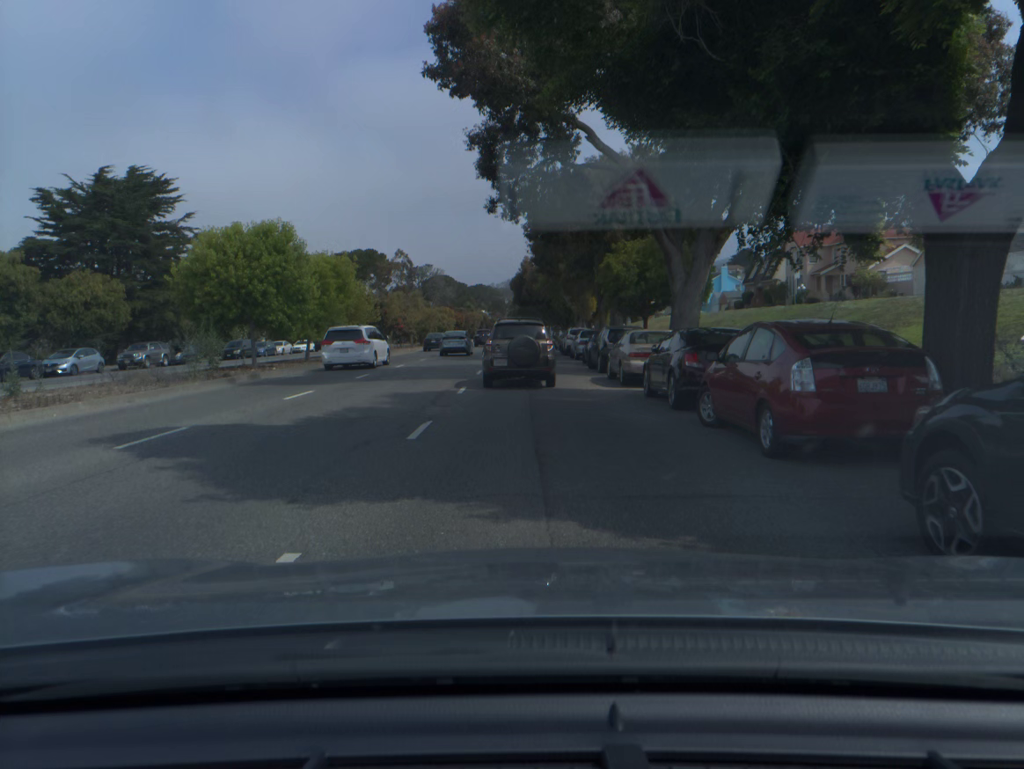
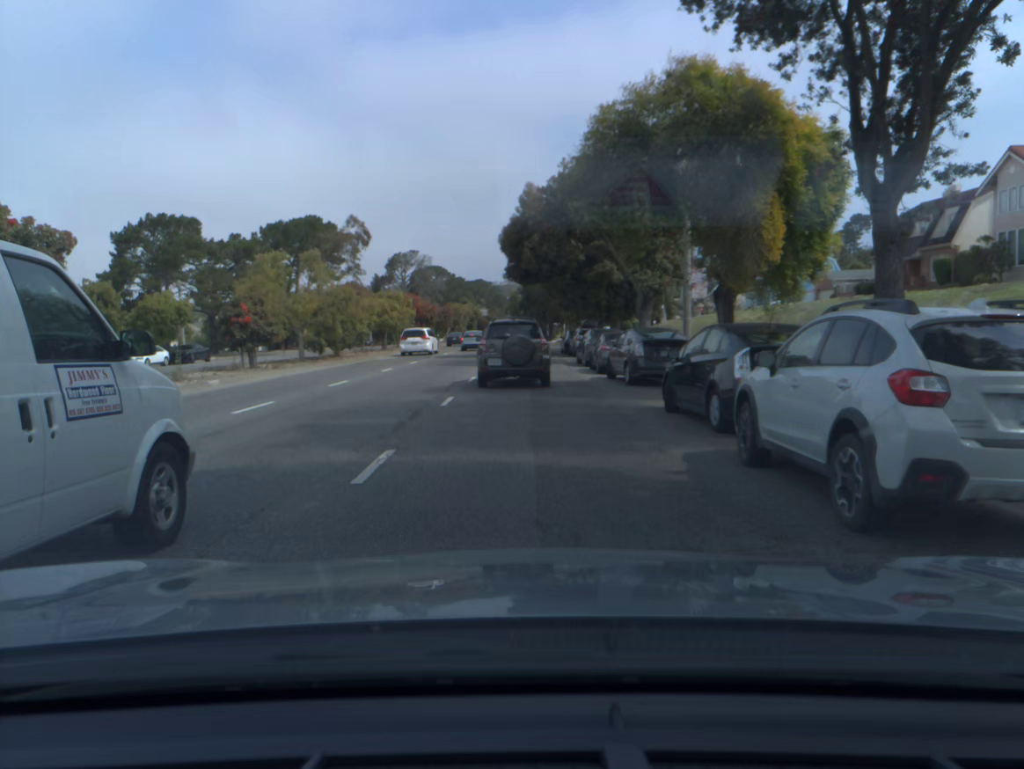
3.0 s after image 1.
(0.0, +39.0) m; 0°
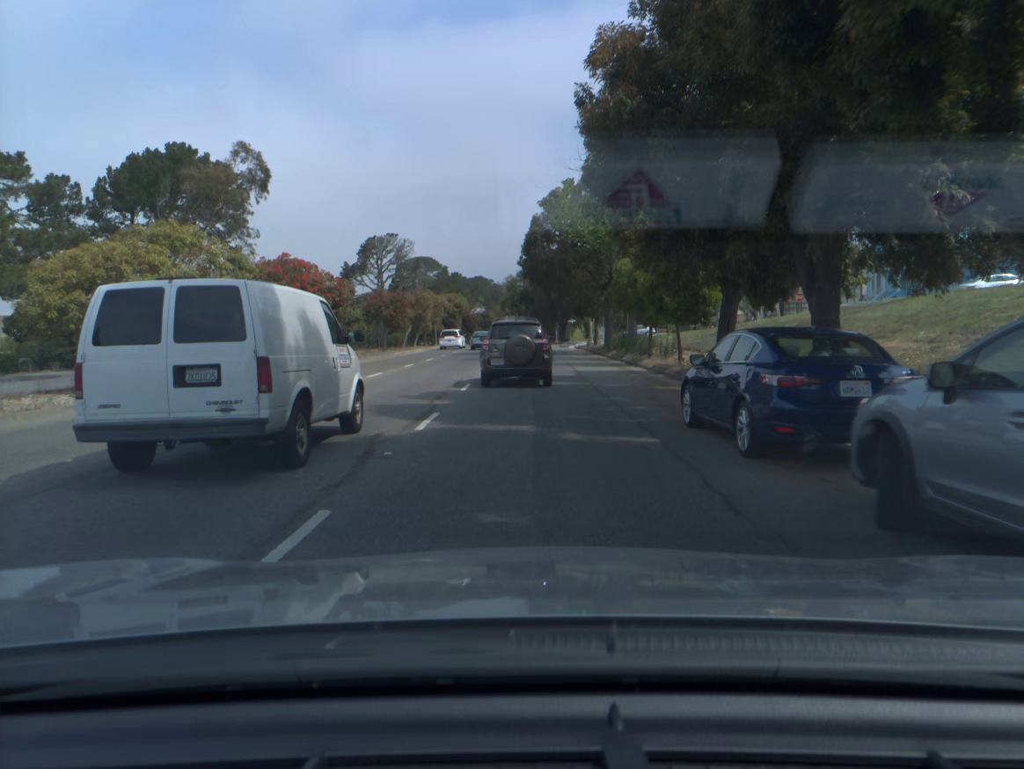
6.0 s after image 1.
(+0.1, +39.4) m; 0°
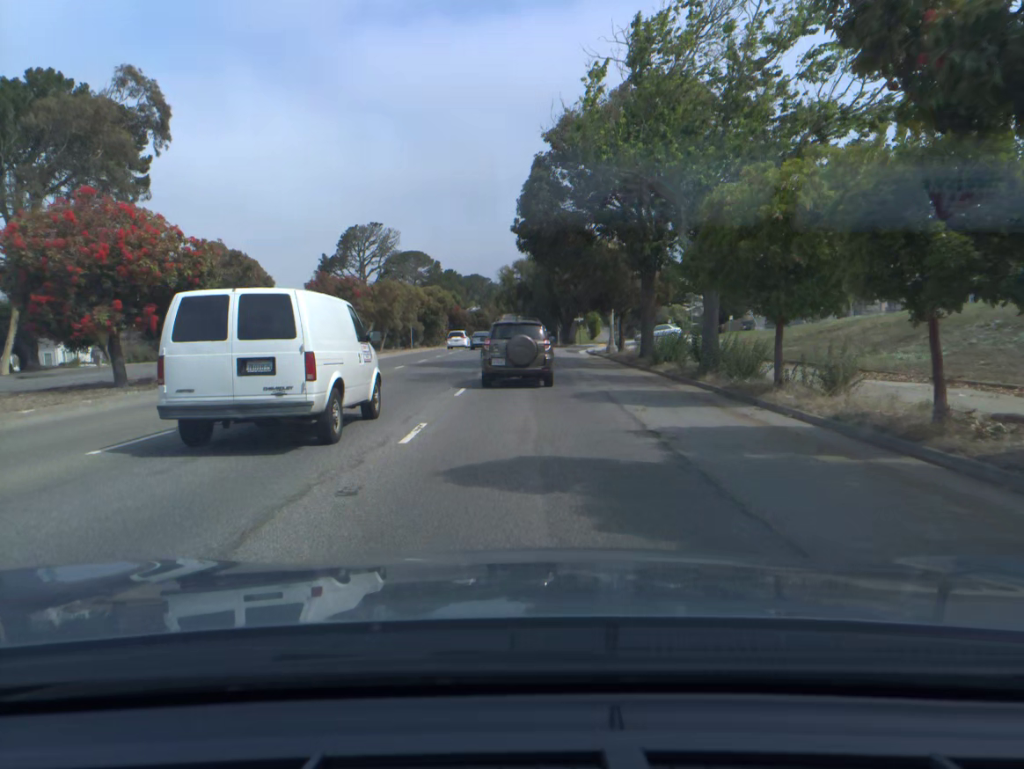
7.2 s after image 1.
(0.0, +16.3) m; 0°
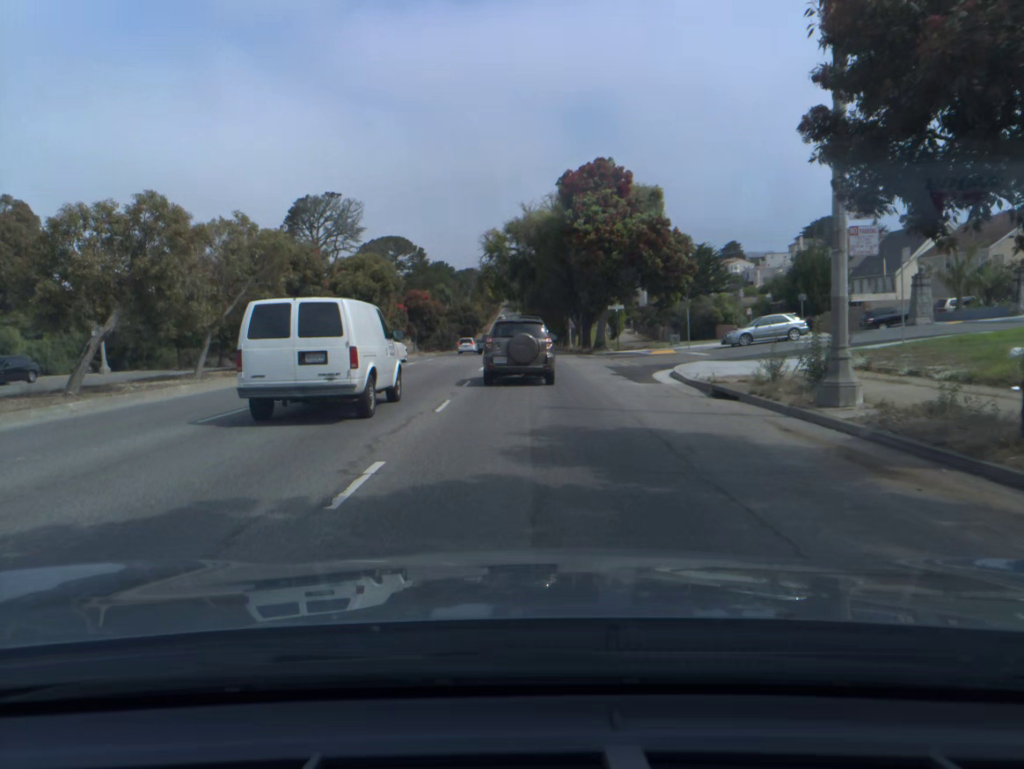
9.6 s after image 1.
(+0.1, +33.4) m; 0°
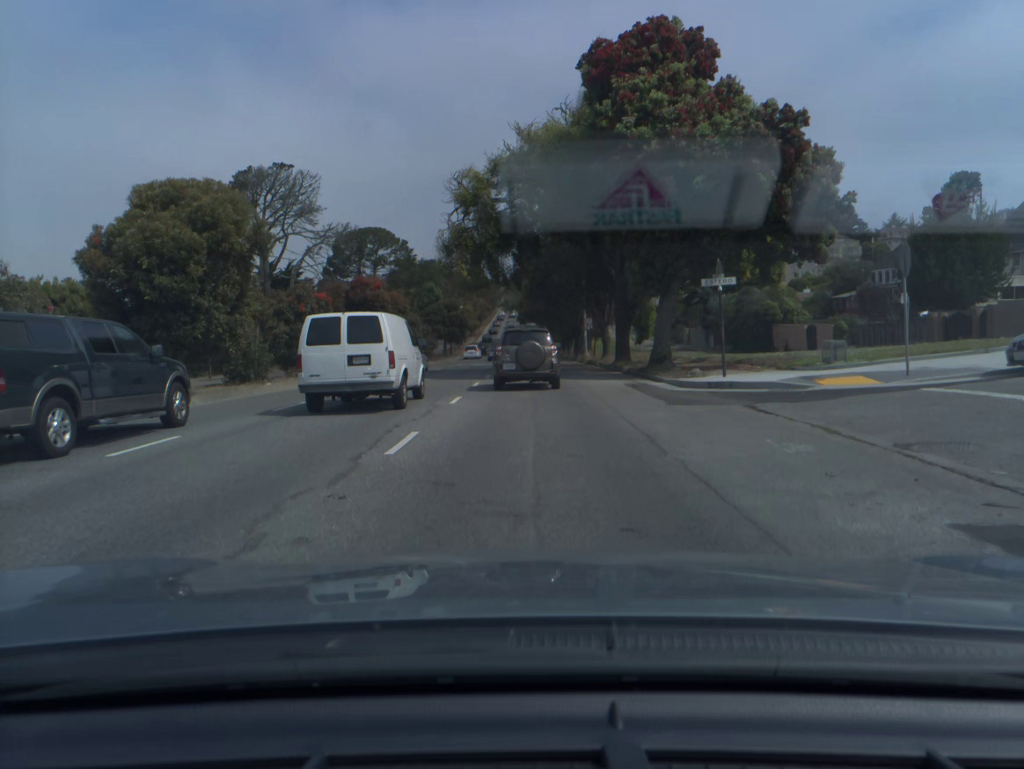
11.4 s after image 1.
(0.0, +25.1) m; 0°
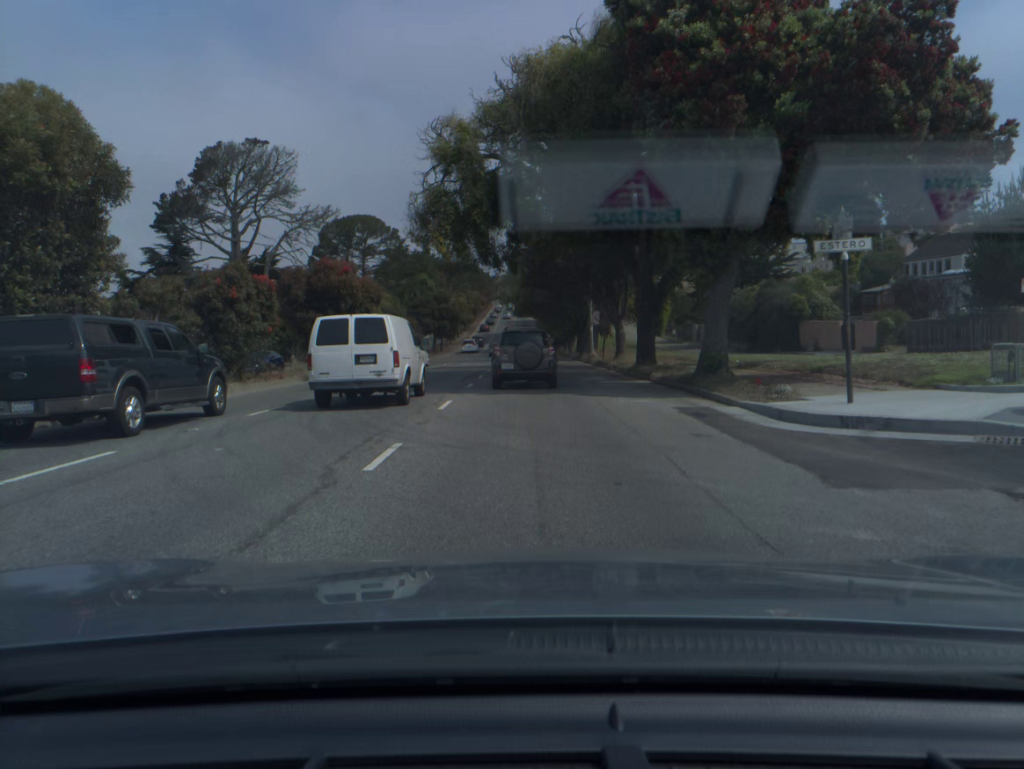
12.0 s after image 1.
(0.0, +8.5) m; 0°
